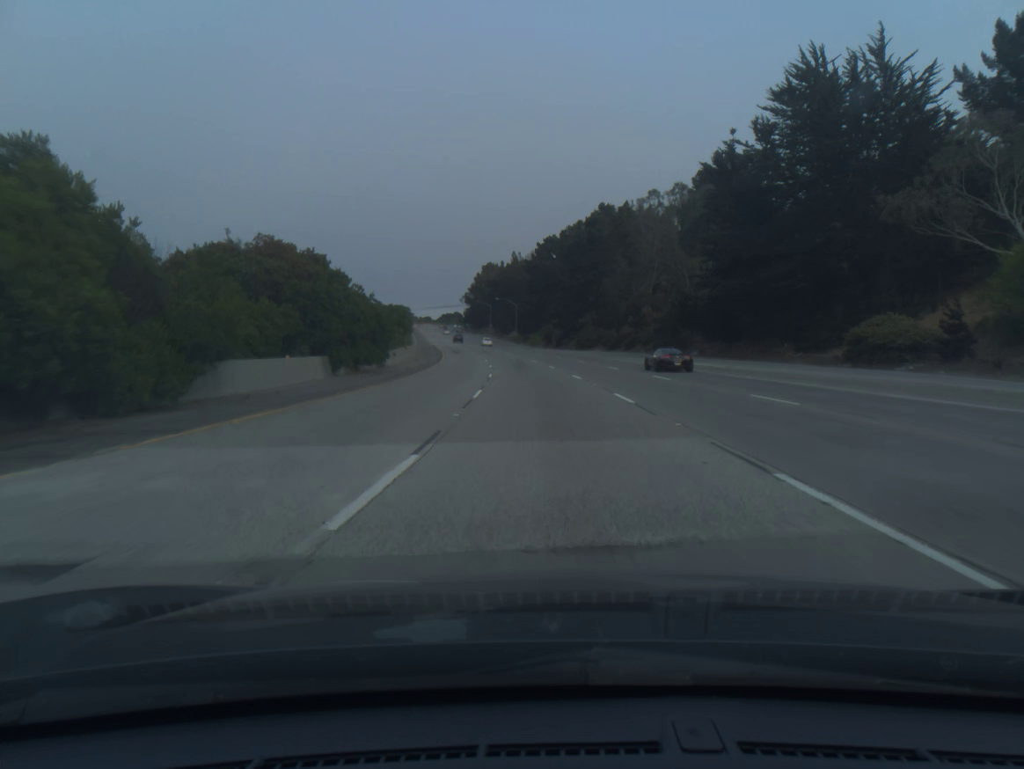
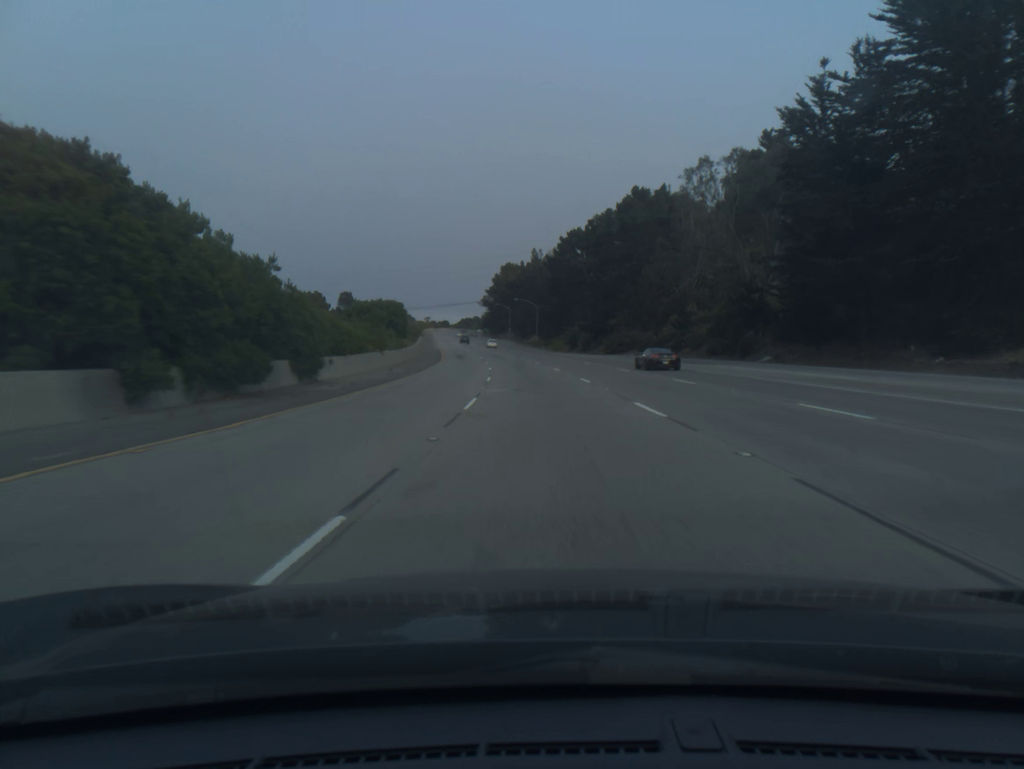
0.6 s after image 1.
(-0.3, +18.2) m; -2°
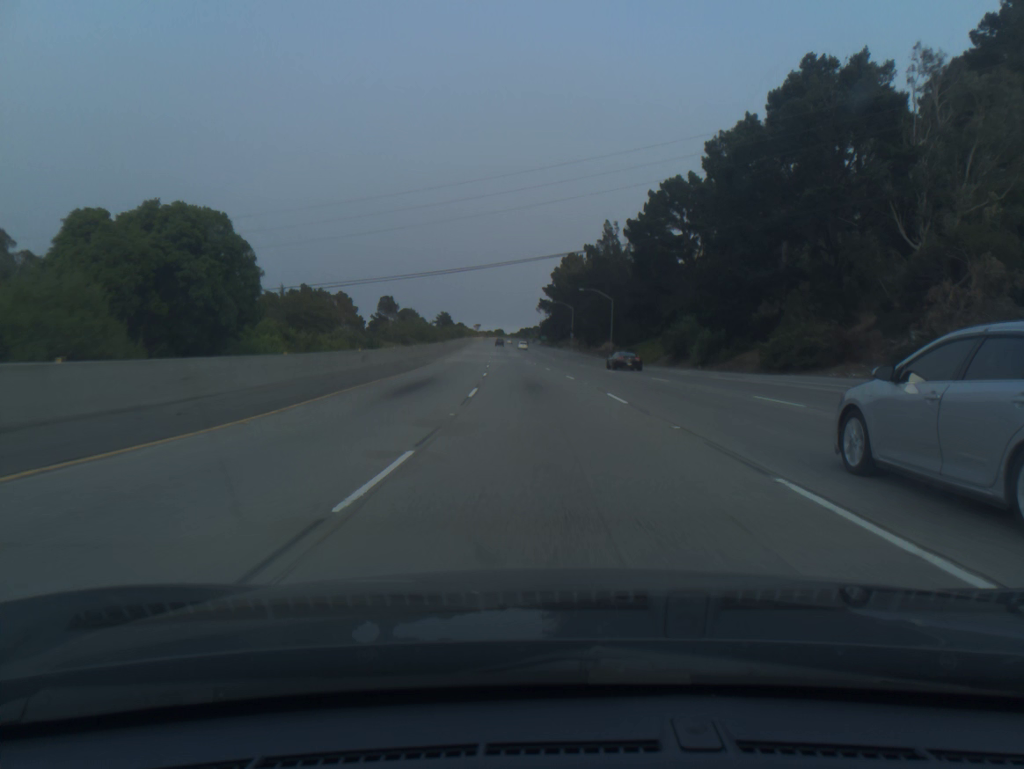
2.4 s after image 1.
(-2.2, +54.4) m; -5°
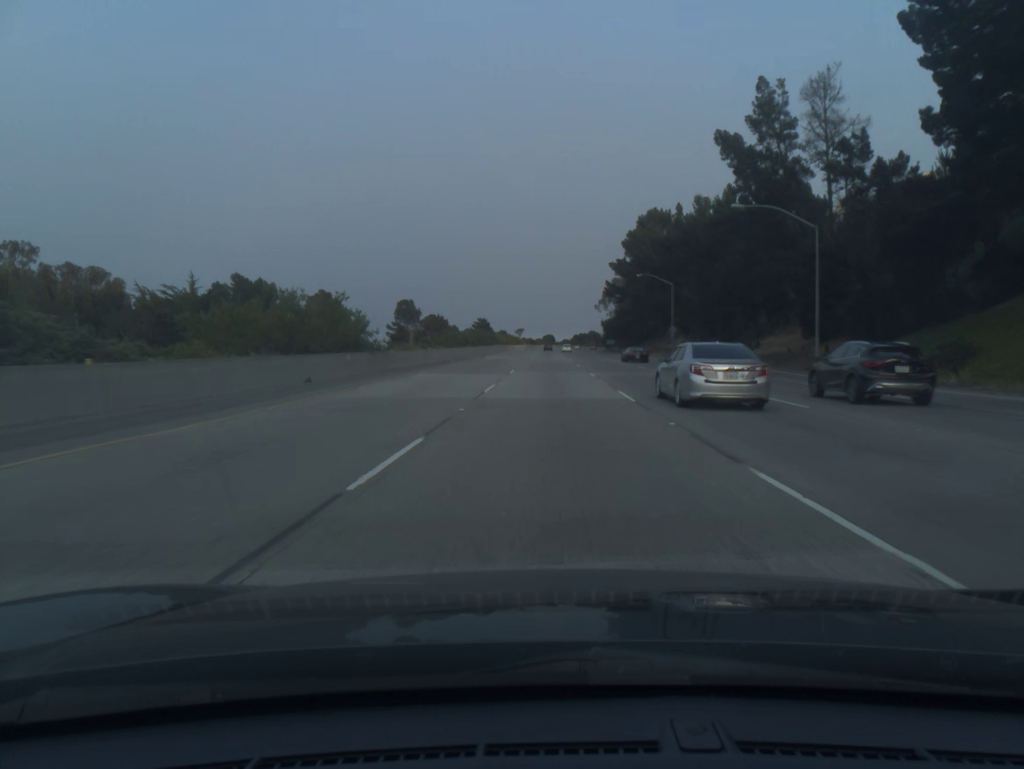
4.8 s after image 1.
(-3.2, +72.1) m; -4°
